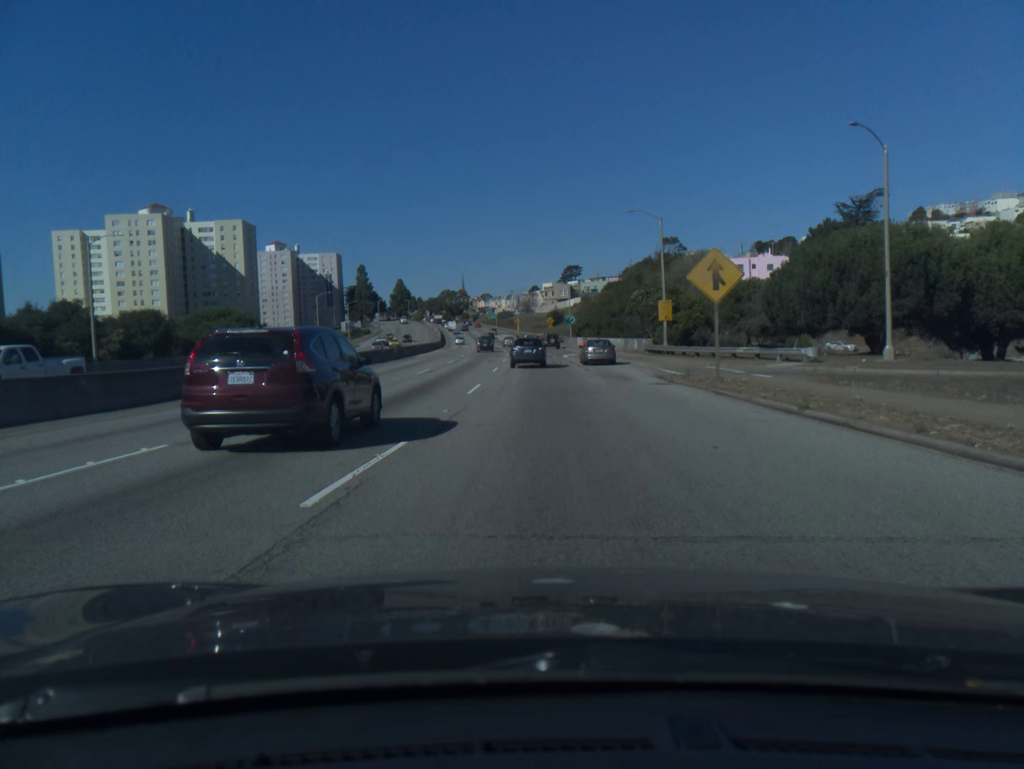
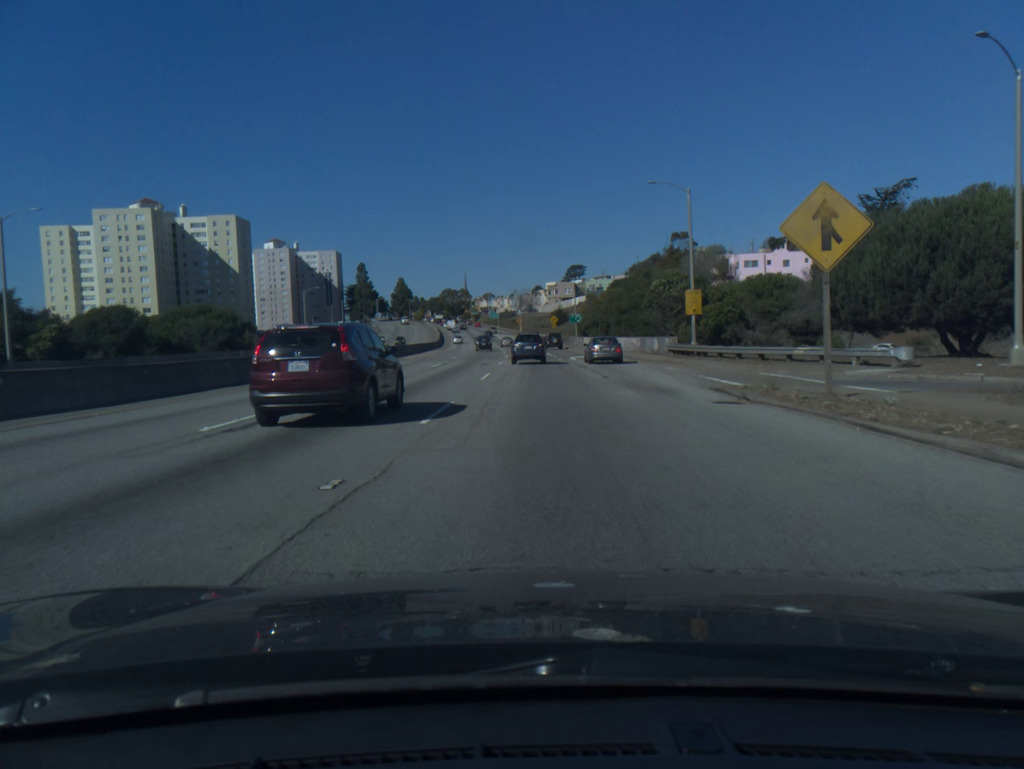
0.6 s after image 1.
(0.0, +8.9) m; 0°
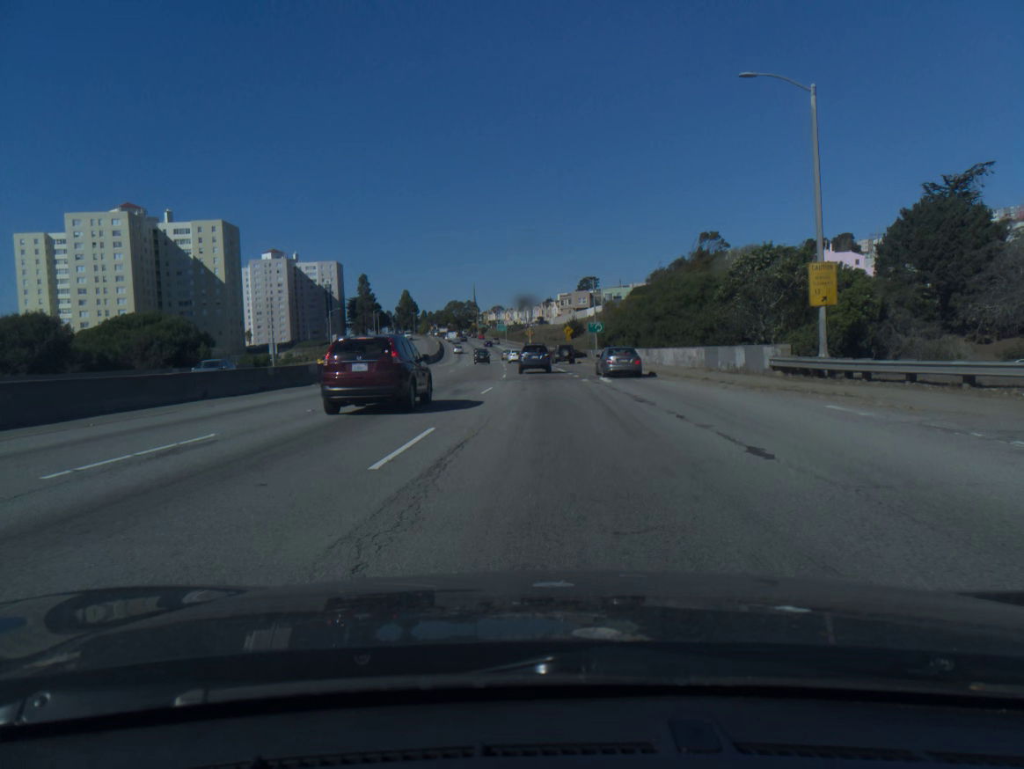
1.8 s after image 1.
(-0.1, +18.4) m; -1°
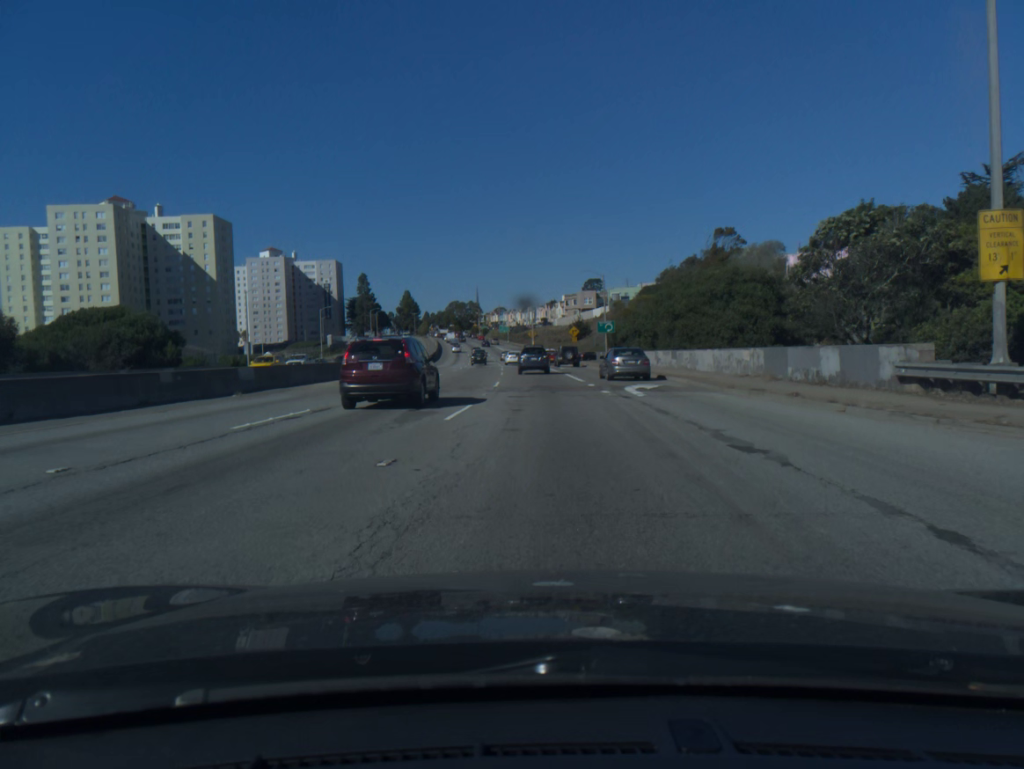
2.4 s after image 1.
(0.0, +9.5) m; 0°
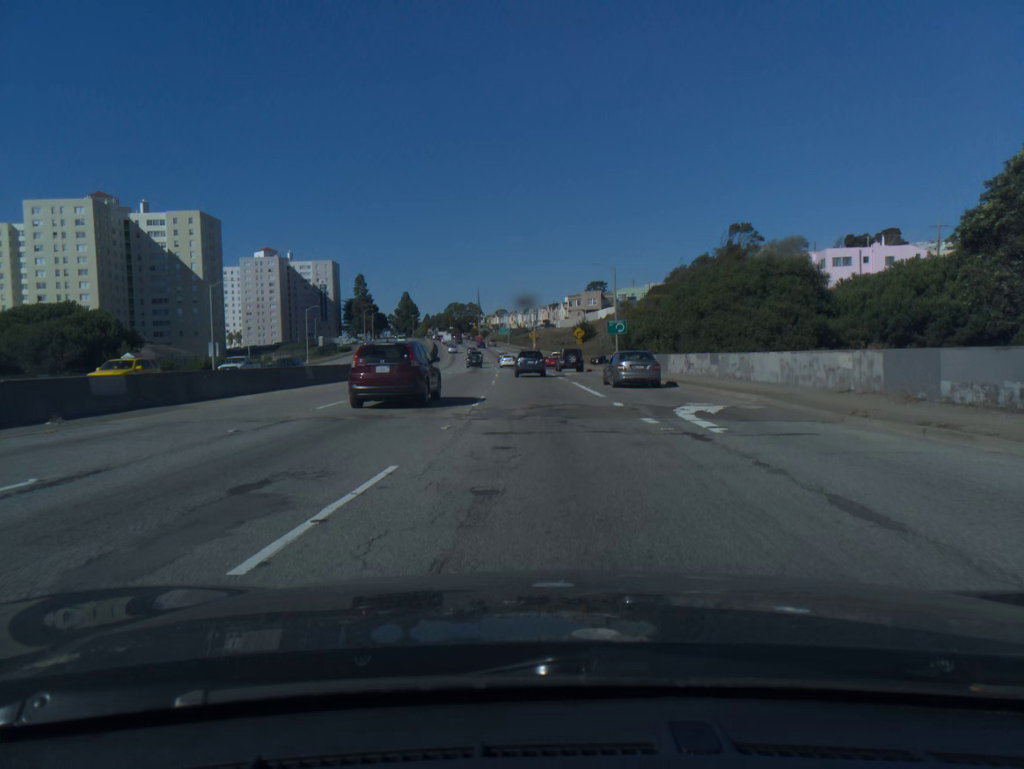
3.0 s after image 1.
(0.0, +9.6) m; 0°
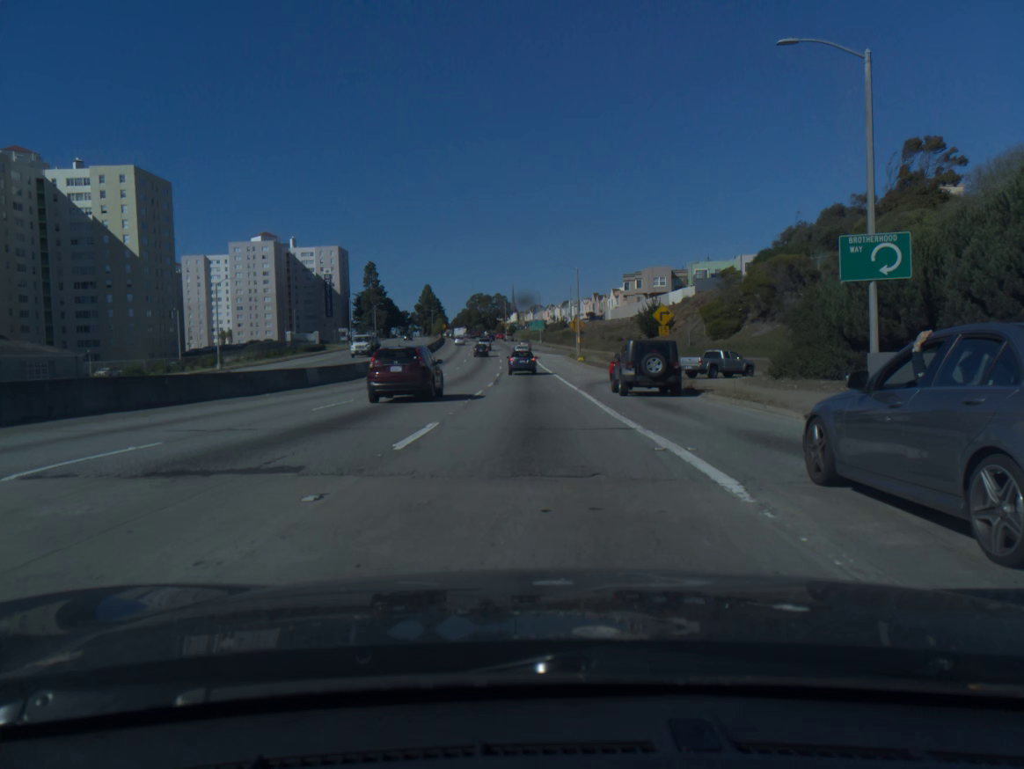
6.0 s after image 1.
(-0.8, +50.7) m; -3°
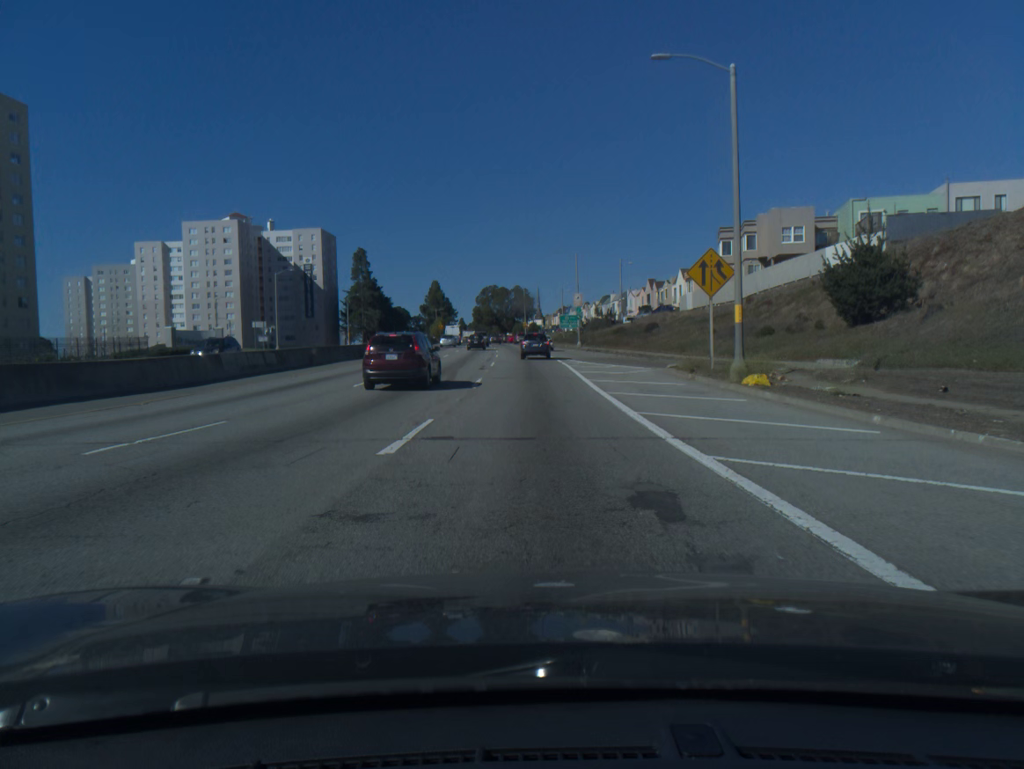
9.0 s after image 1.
(-1.1, +54.8) m; -2°
